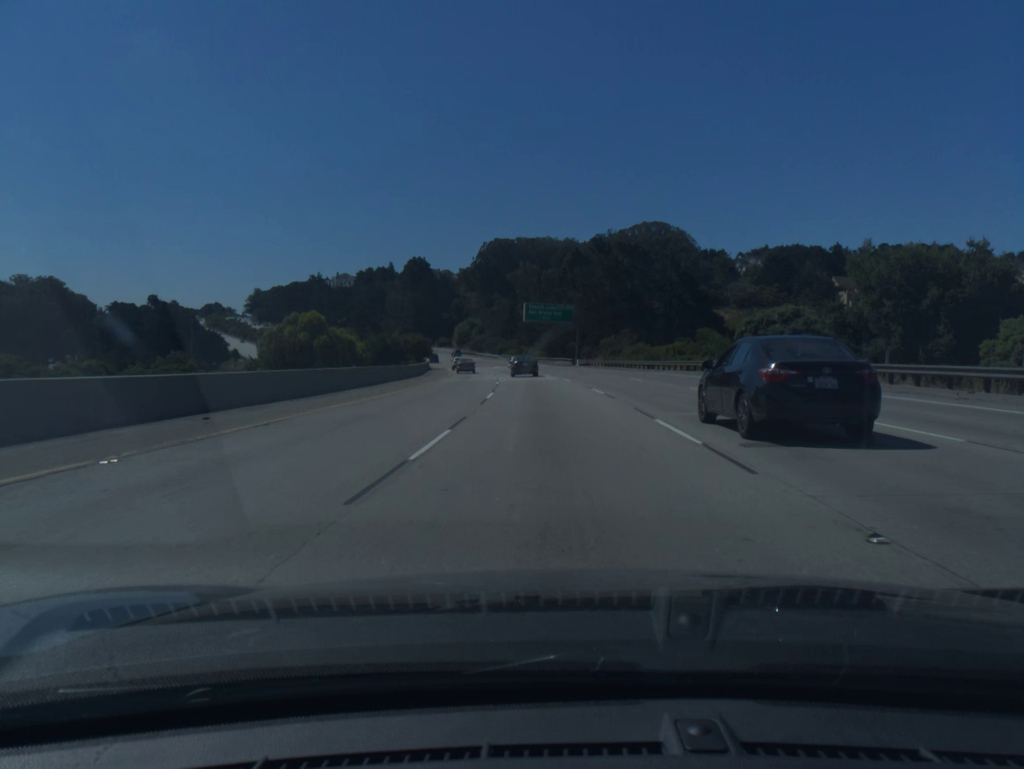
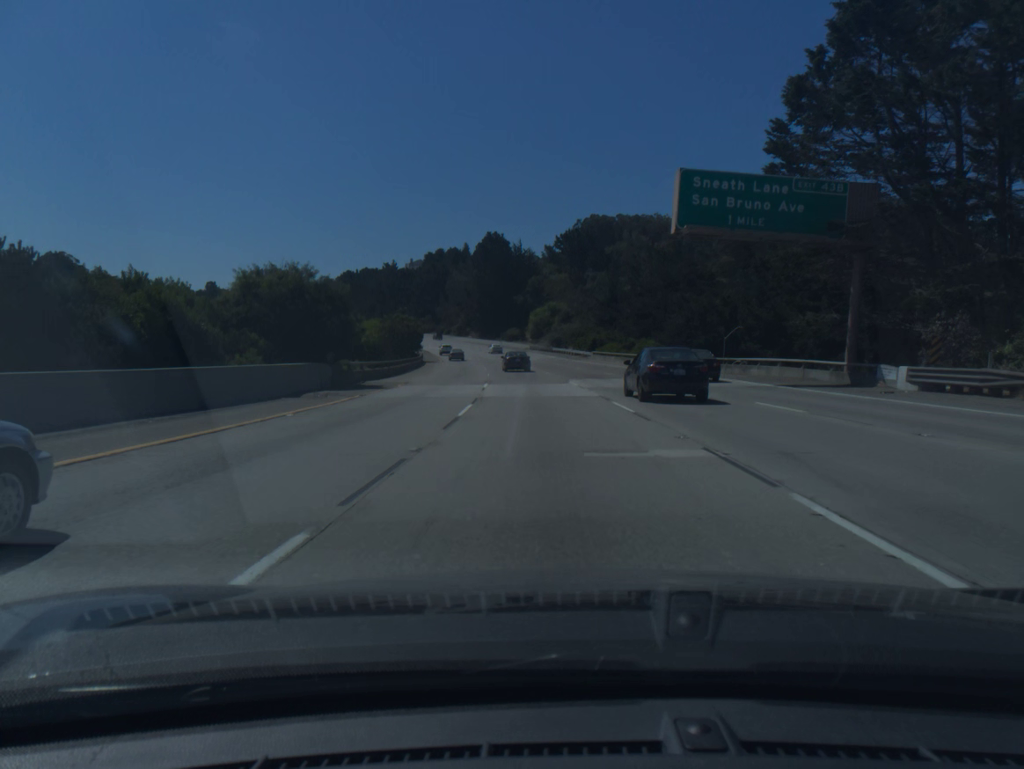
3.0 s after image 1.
(-4.0, +80.8) m; -7°
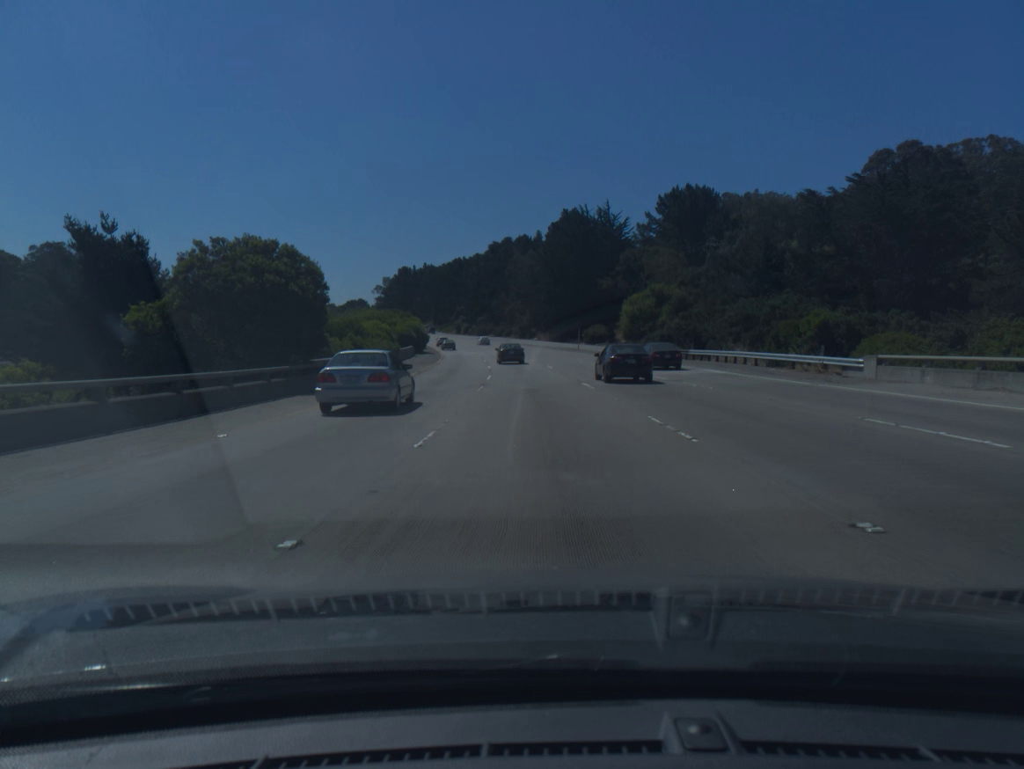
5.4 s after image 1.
(-3.3, +64.6) m; -6°
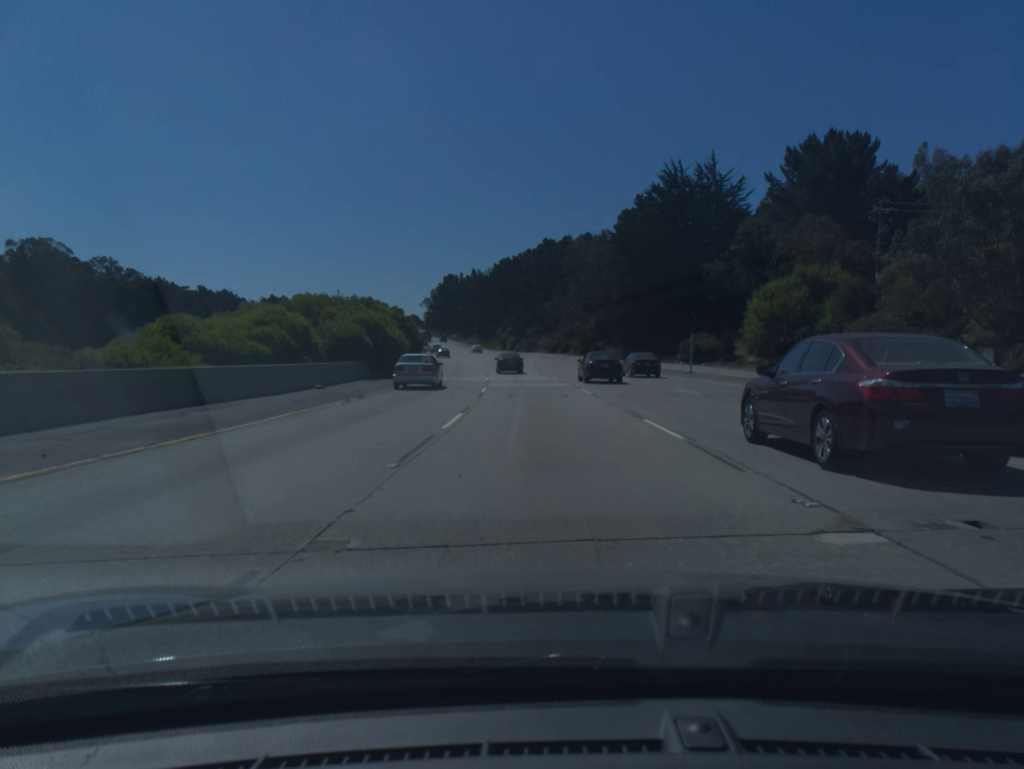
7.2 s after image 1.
(-1.8, +48.4) m; -4°
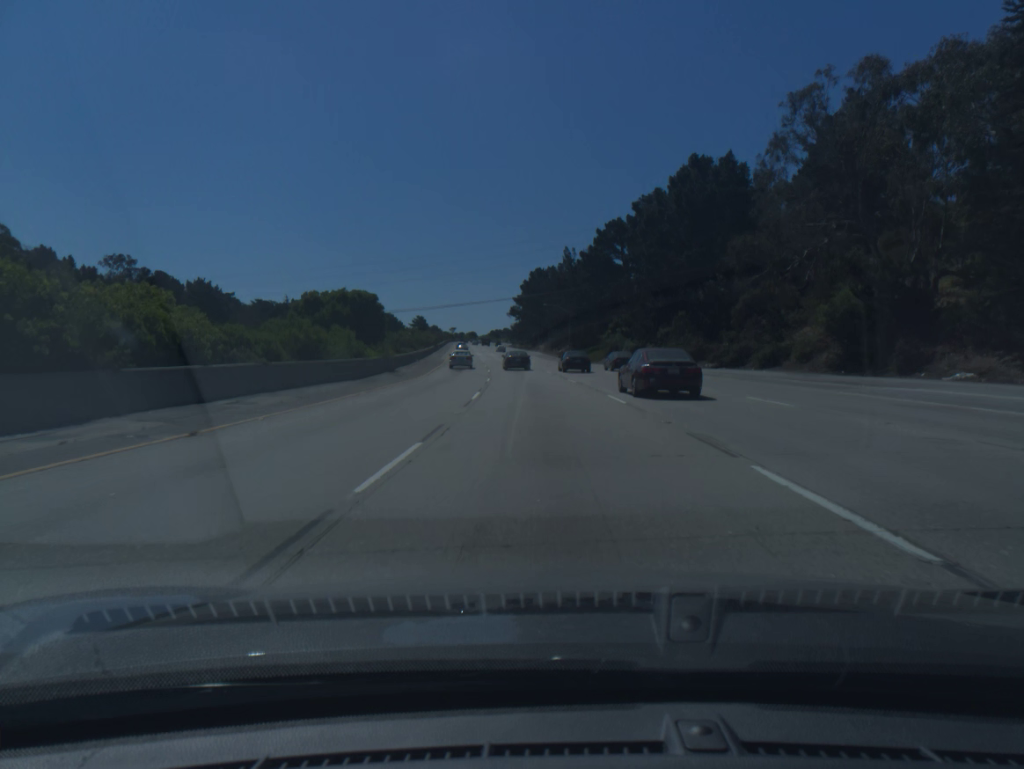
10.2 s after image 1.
(-5.1, +79.9) m; -7°
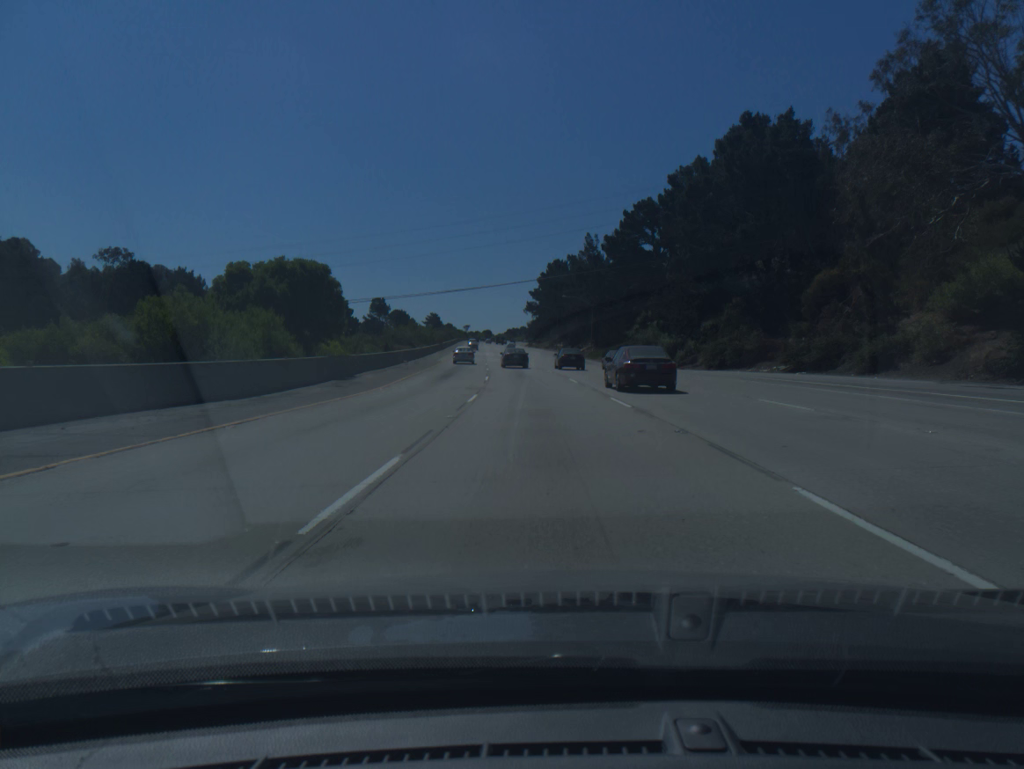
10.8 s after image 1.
(-0.2, +15.9) m; -1°
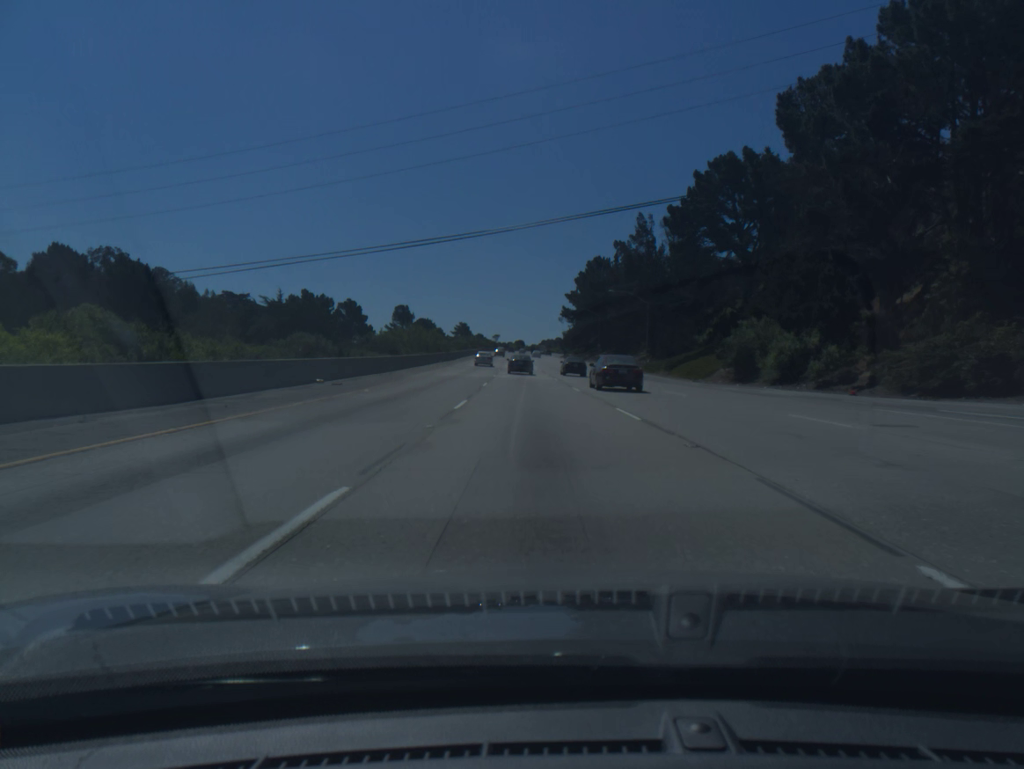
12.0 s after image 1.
(-0.7, +31.6) m; -3°
